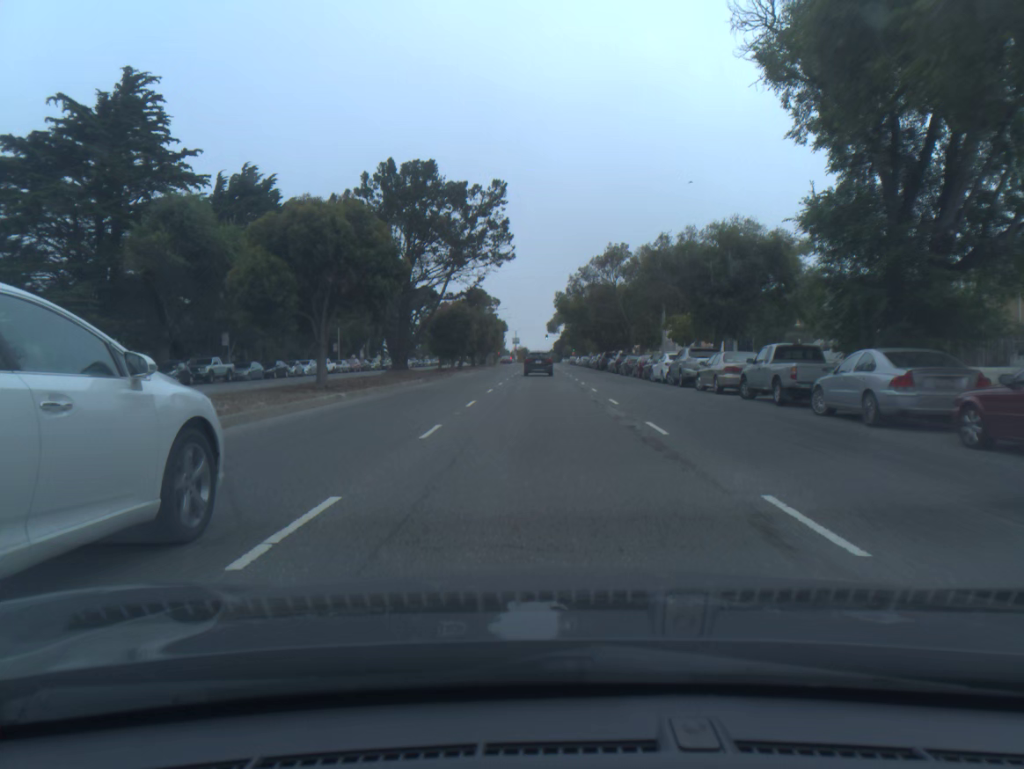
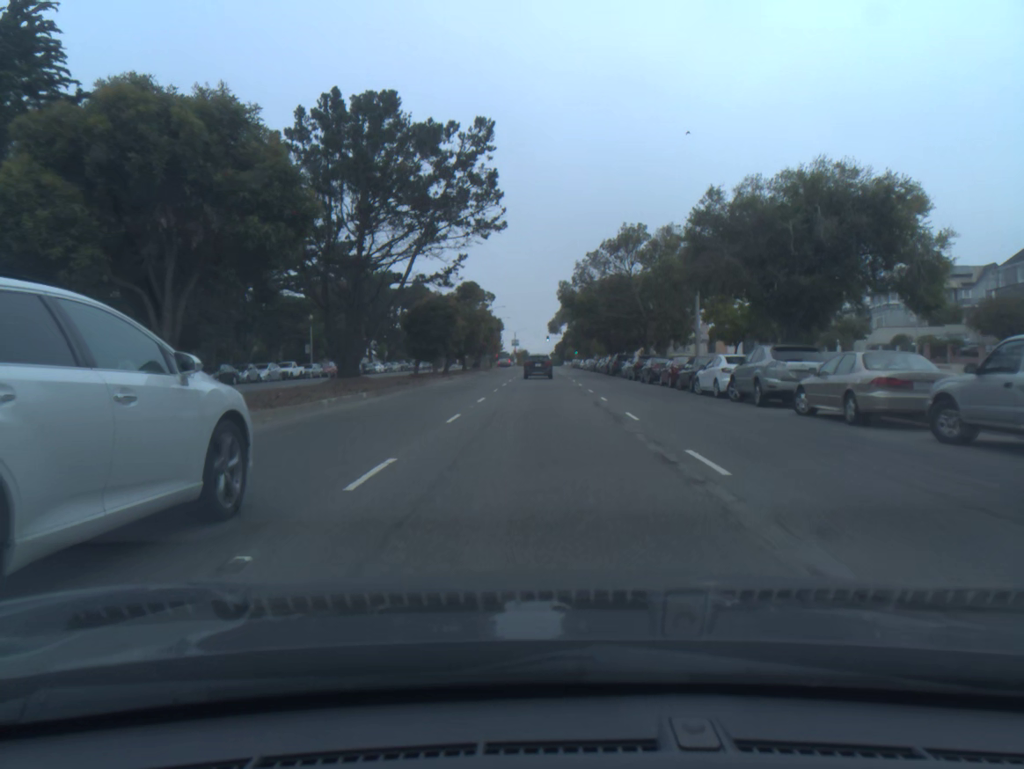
(0.0, +11.5) m; 0°
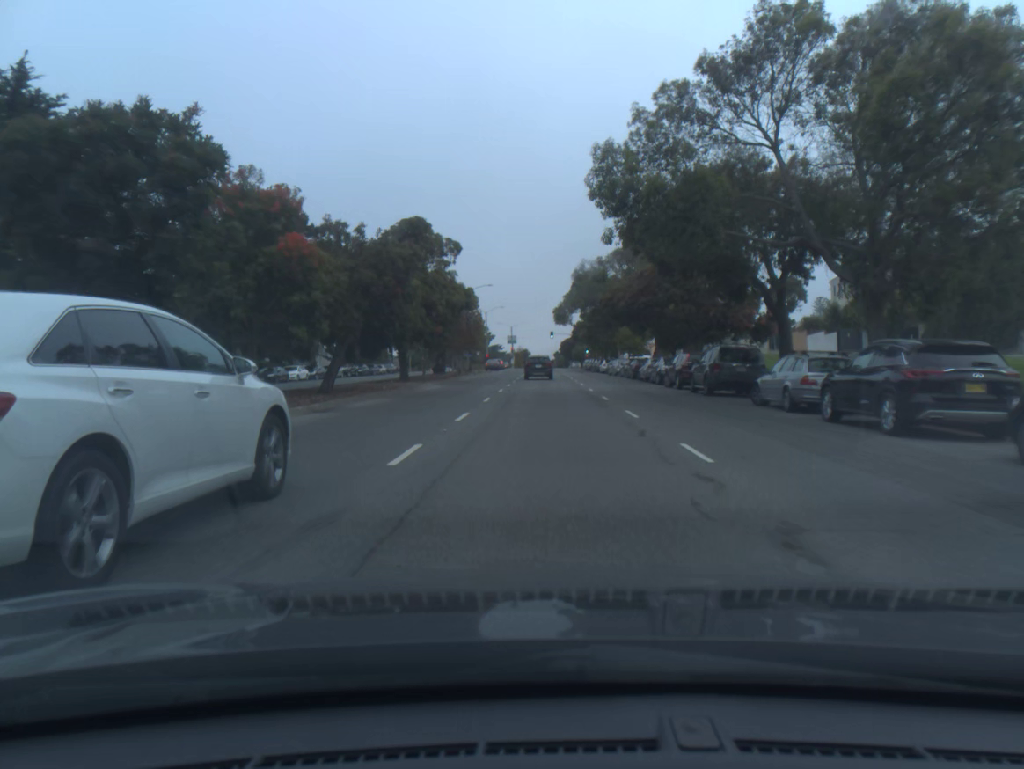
(0.0, +34.8) m; 0°
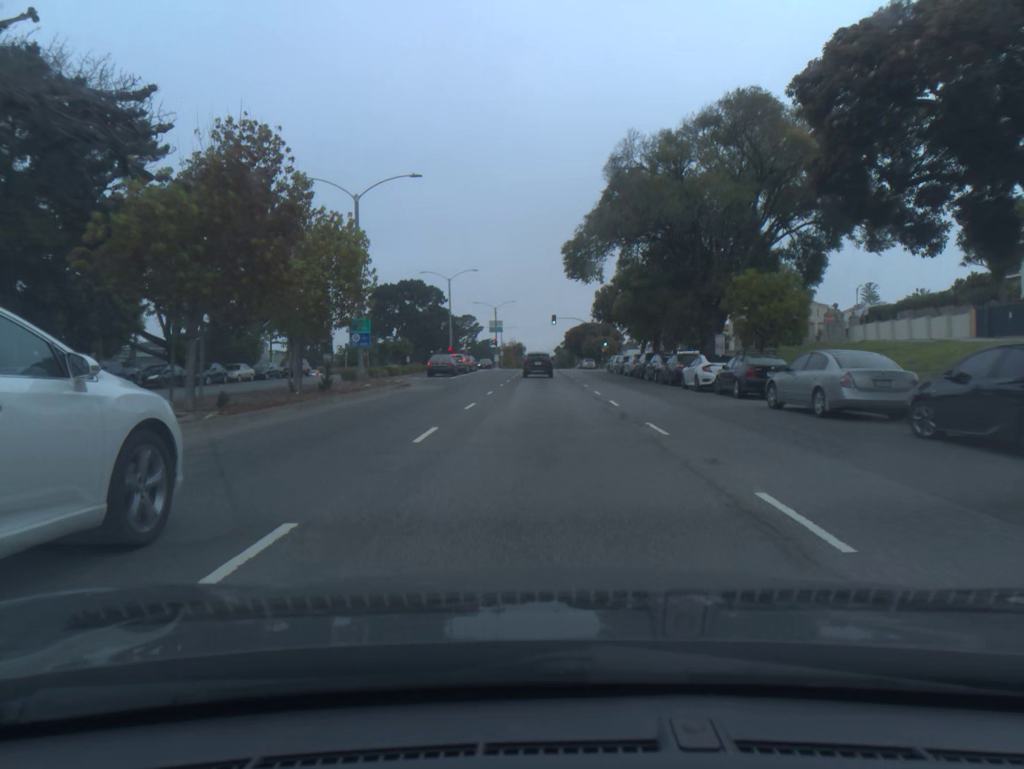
(0.0, +48.0) m; 0°
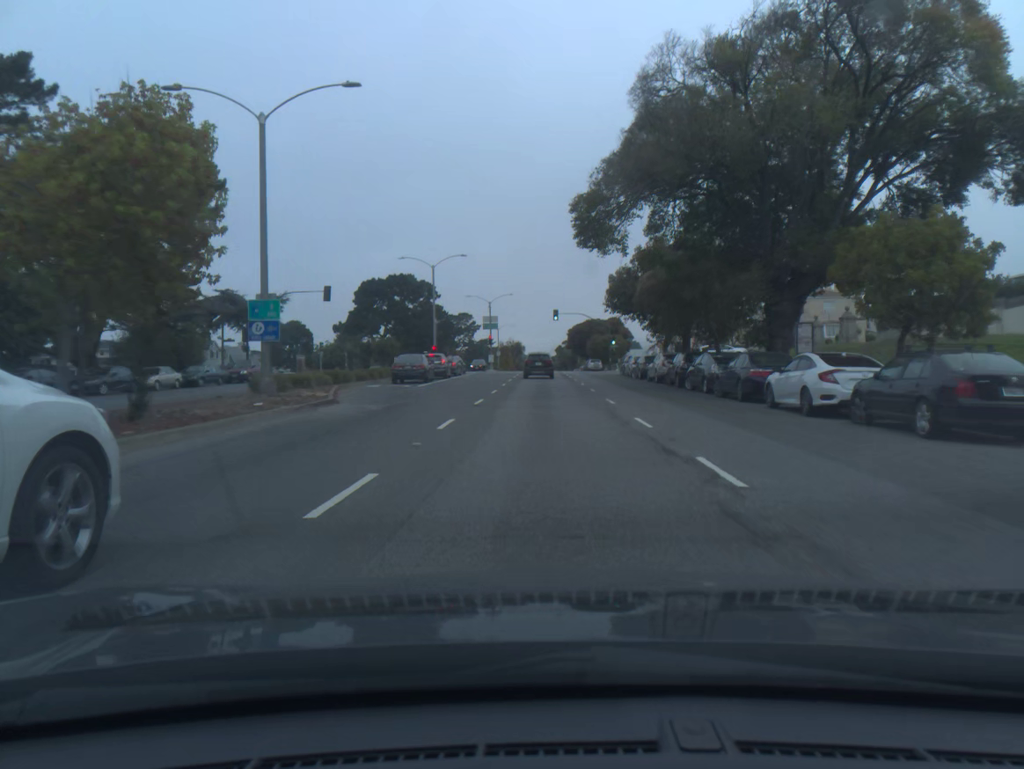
(0.0, +12.0) m; 0°
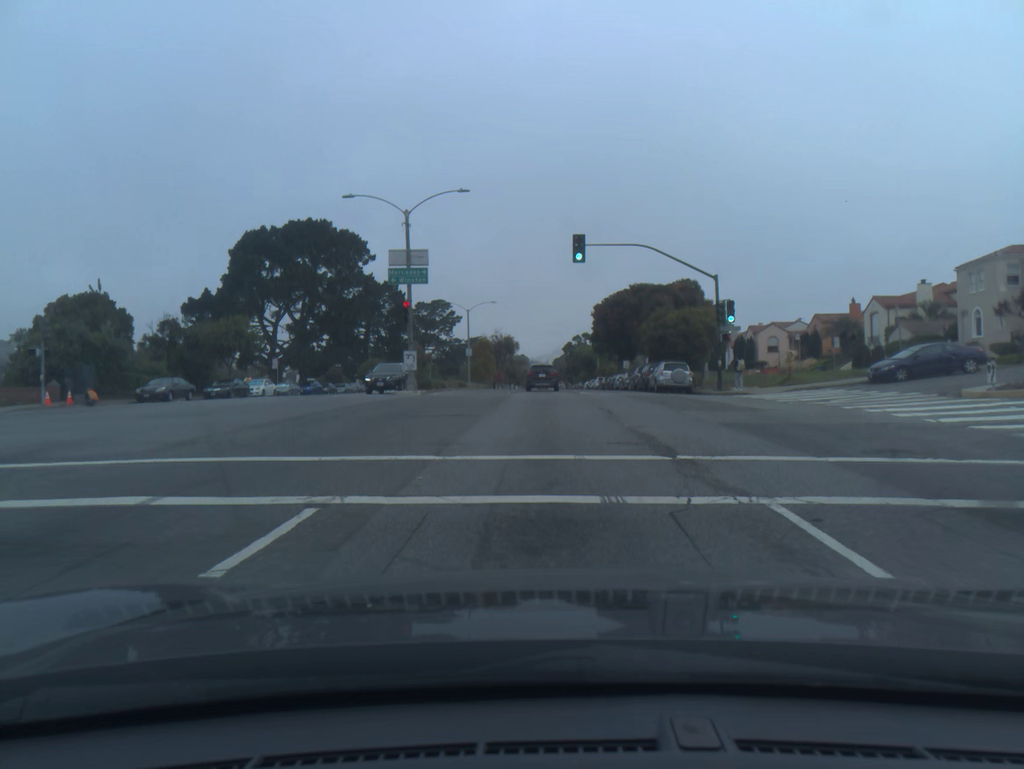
(+0.1, +58.6) m; 0°
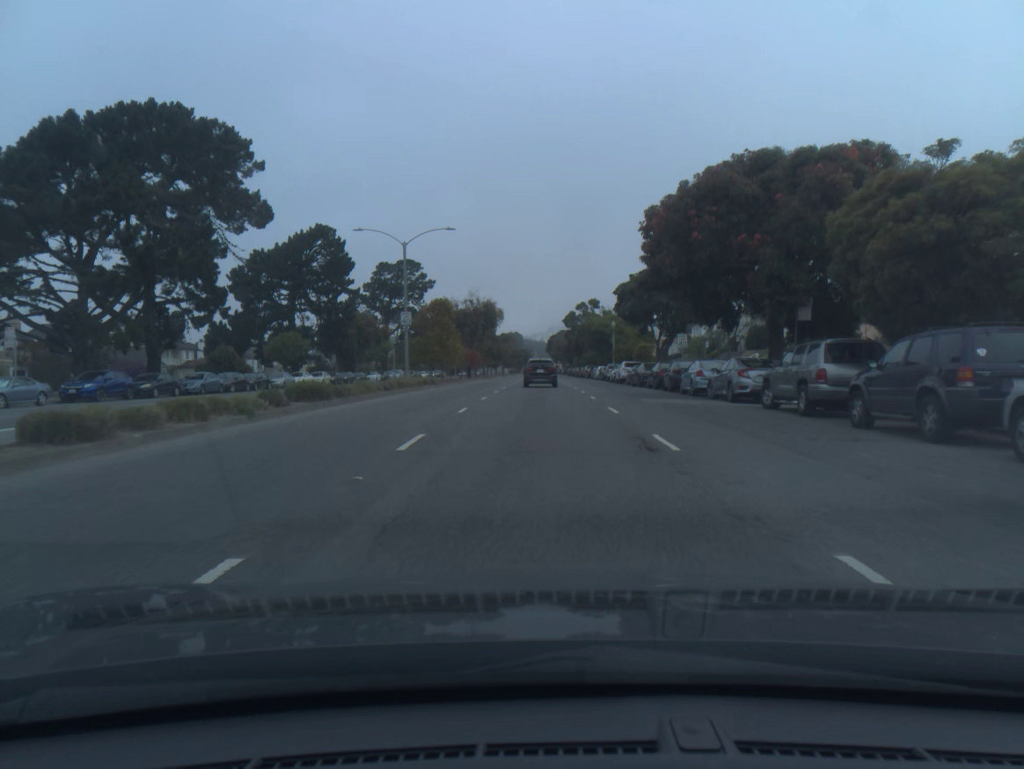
(+0.1, +34.2) m; 0°
